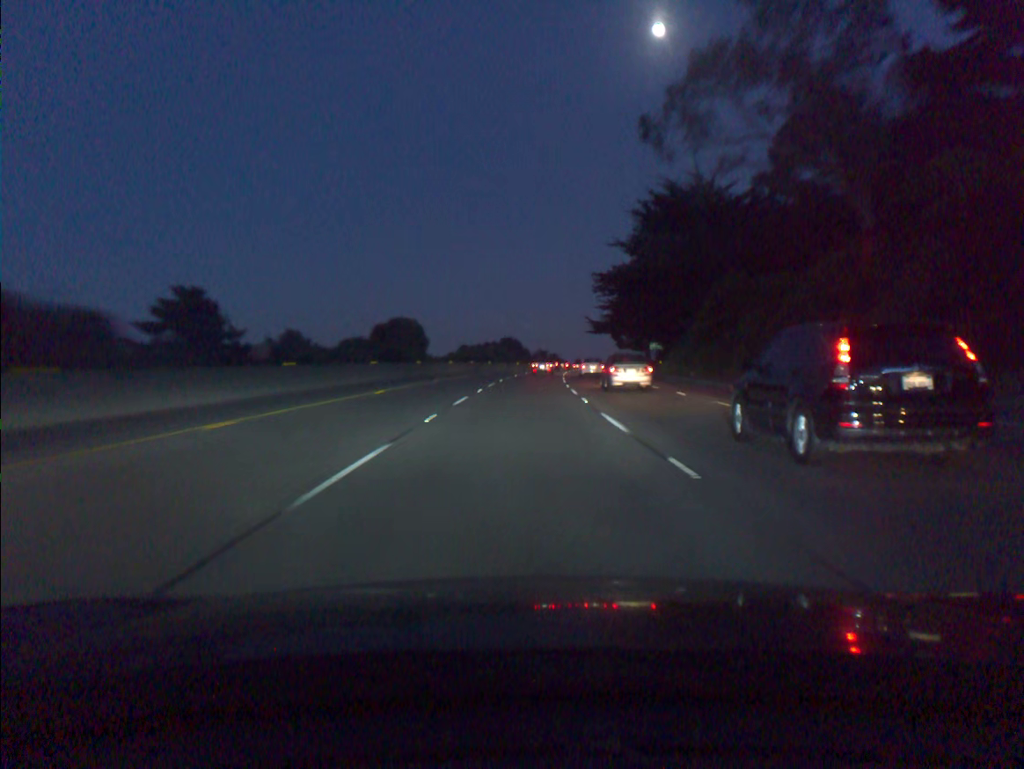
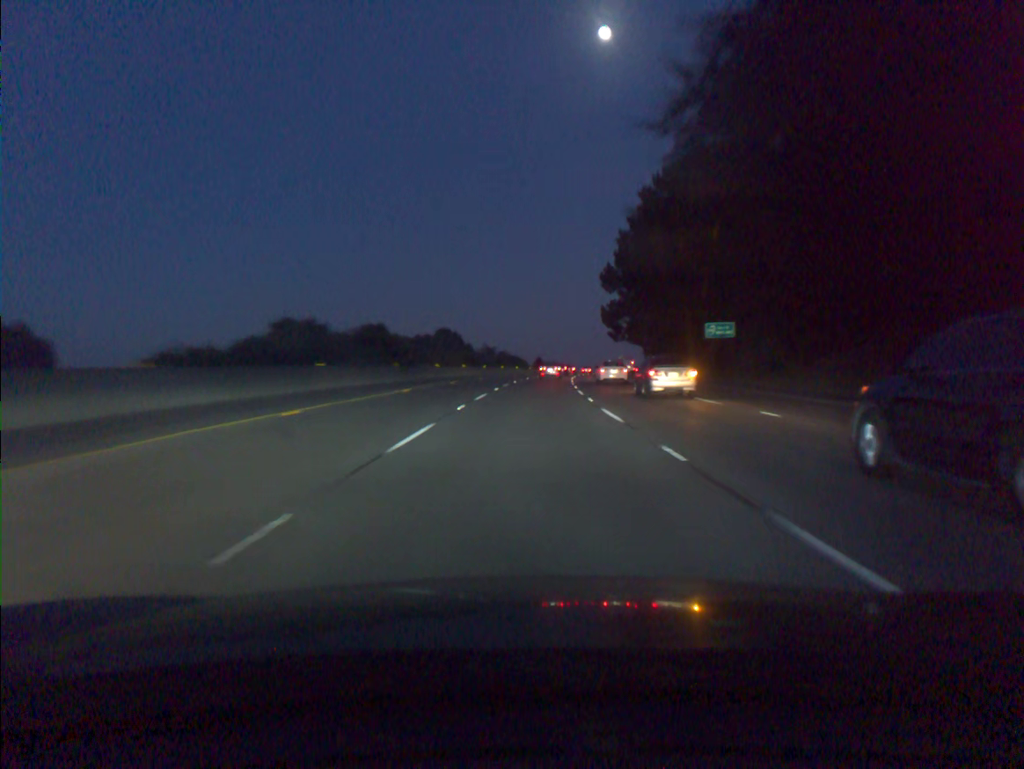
(+2.1, +69.0) m; +4°
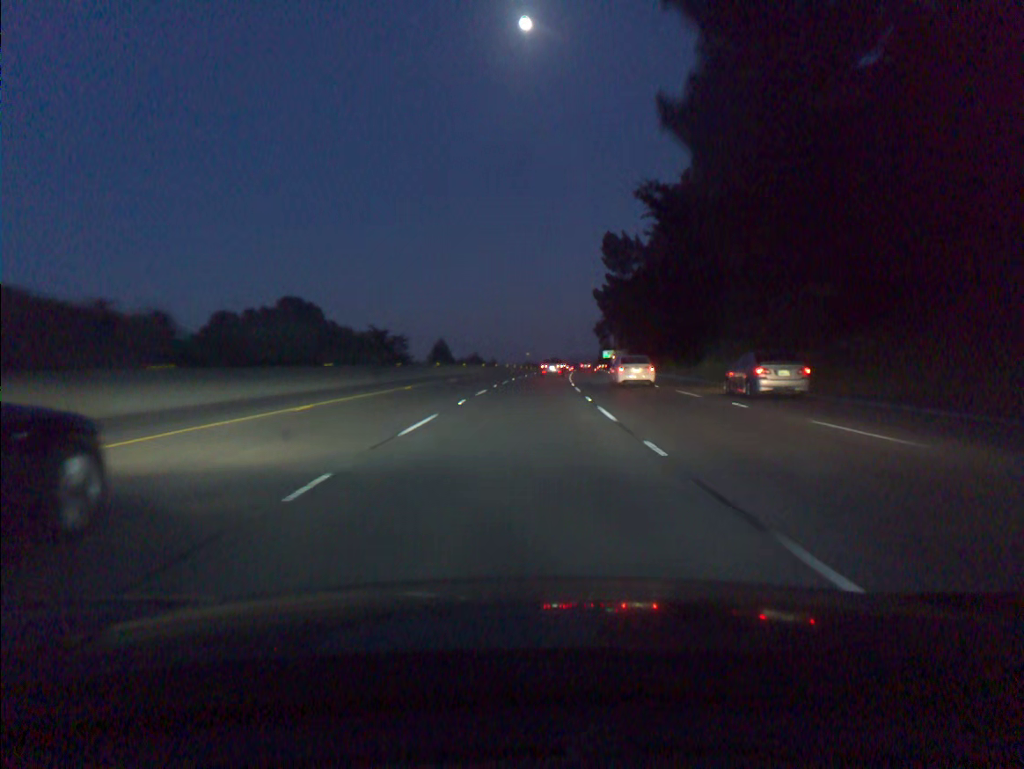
(+4.6, +85.4) m; +6°
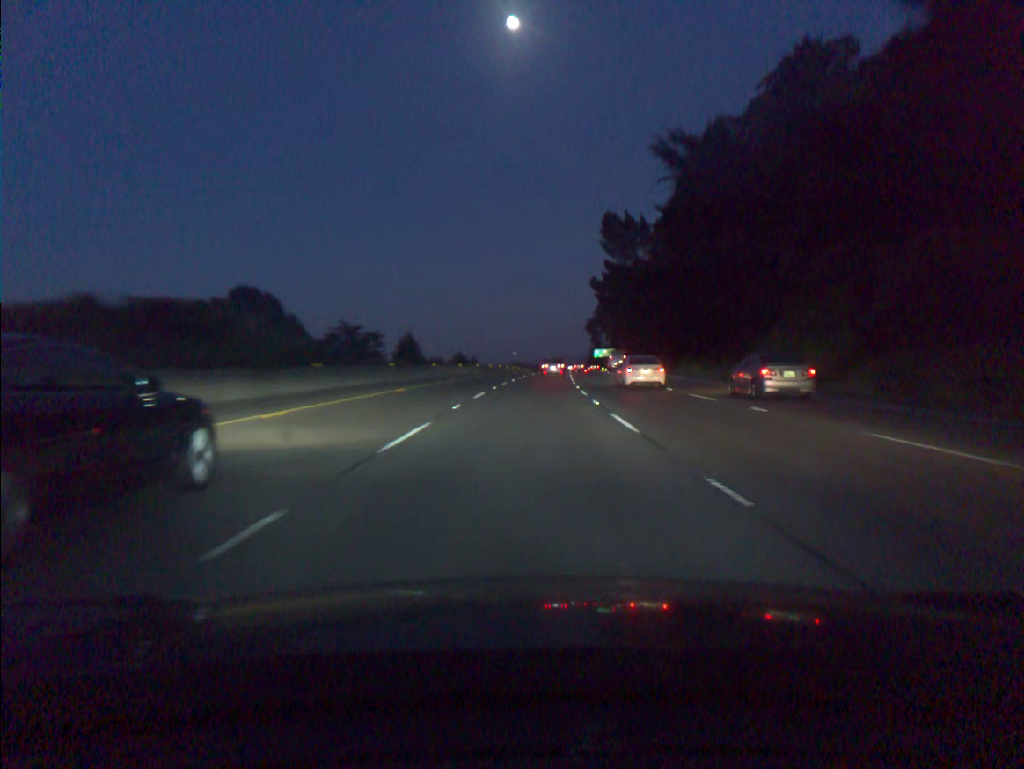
(+0.1, +16.8) m; +1°
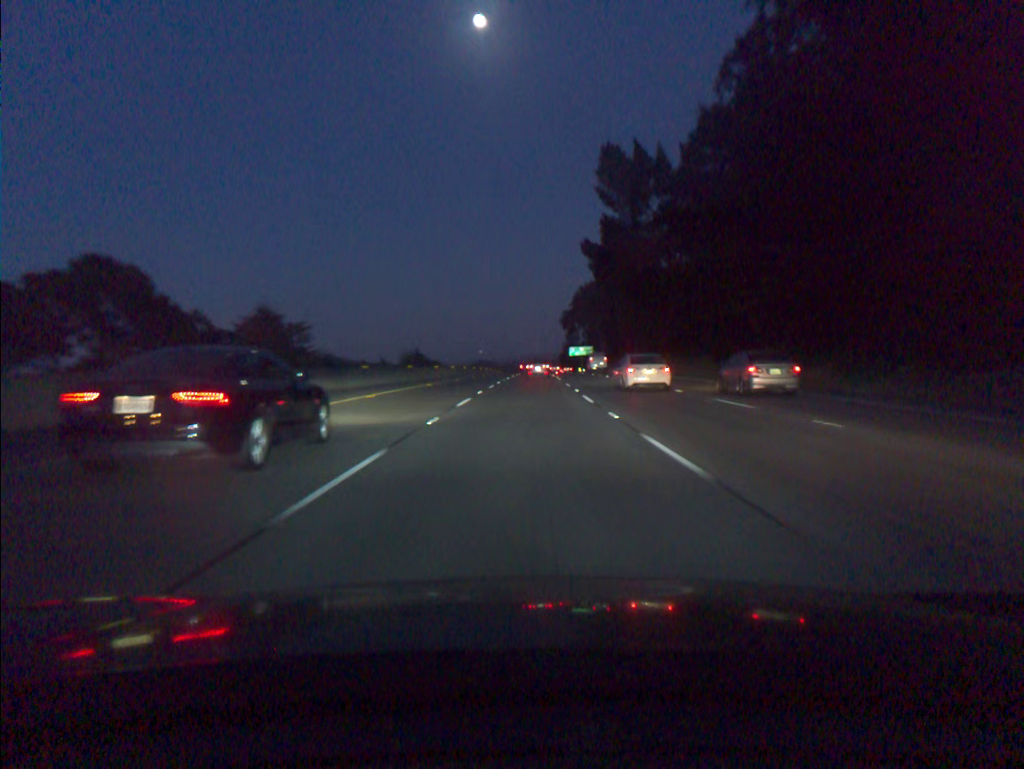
(+0.7, +33.5) m; +2°
